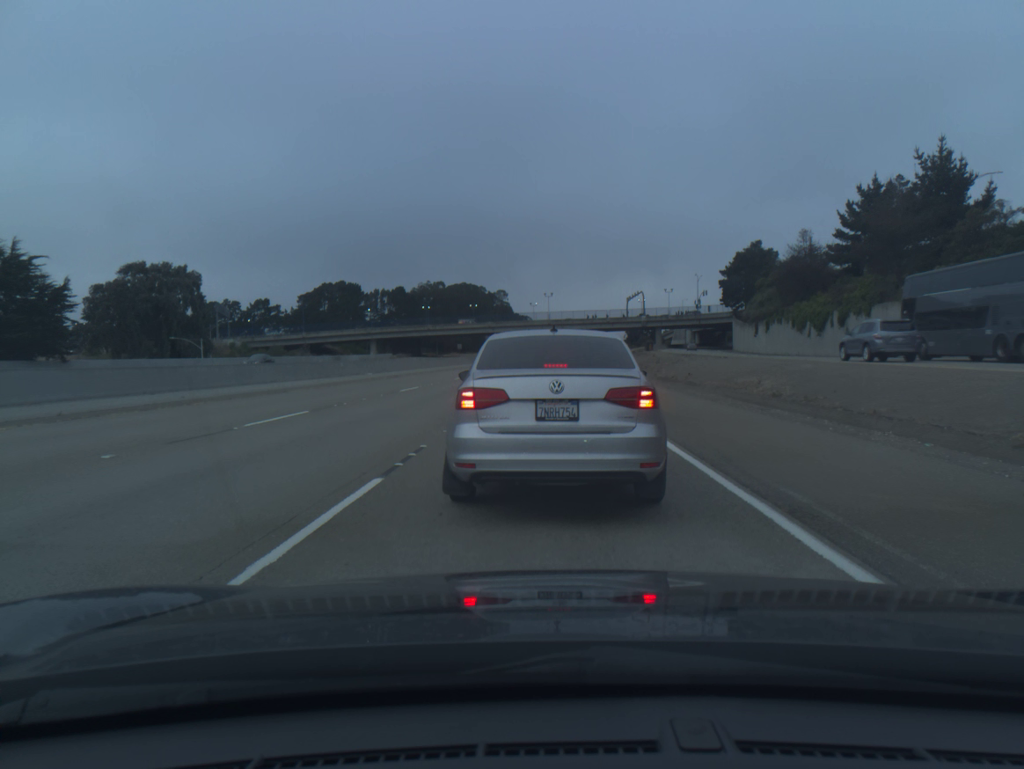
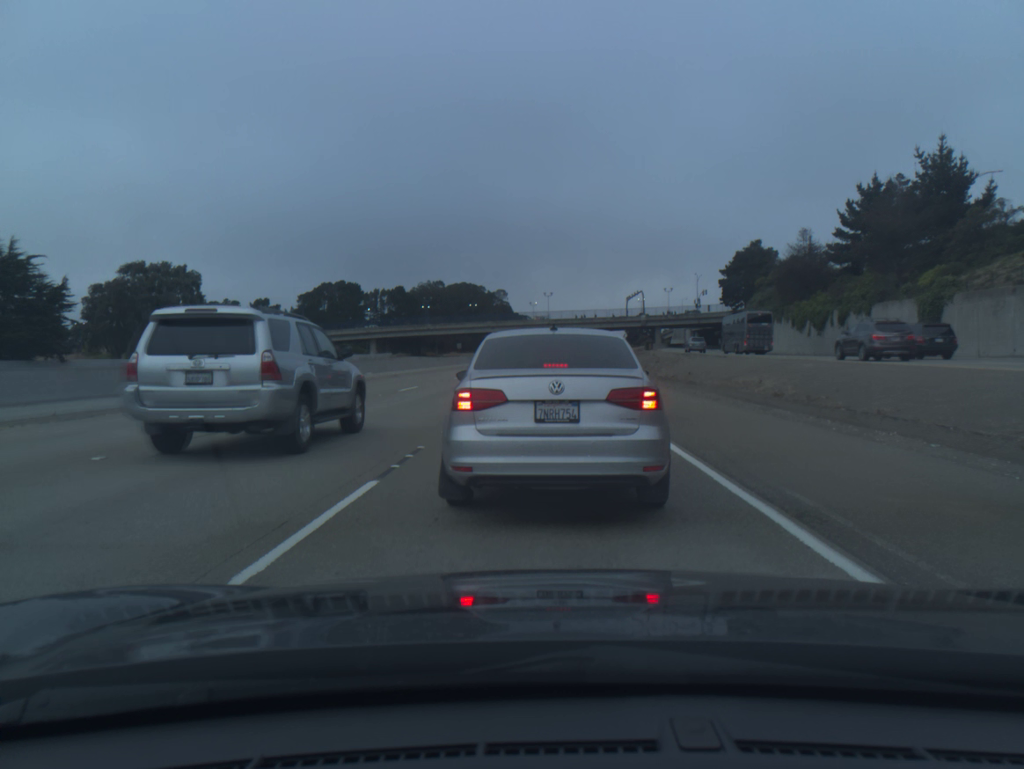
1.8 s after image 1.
(0.0, +0.2) m; 0°
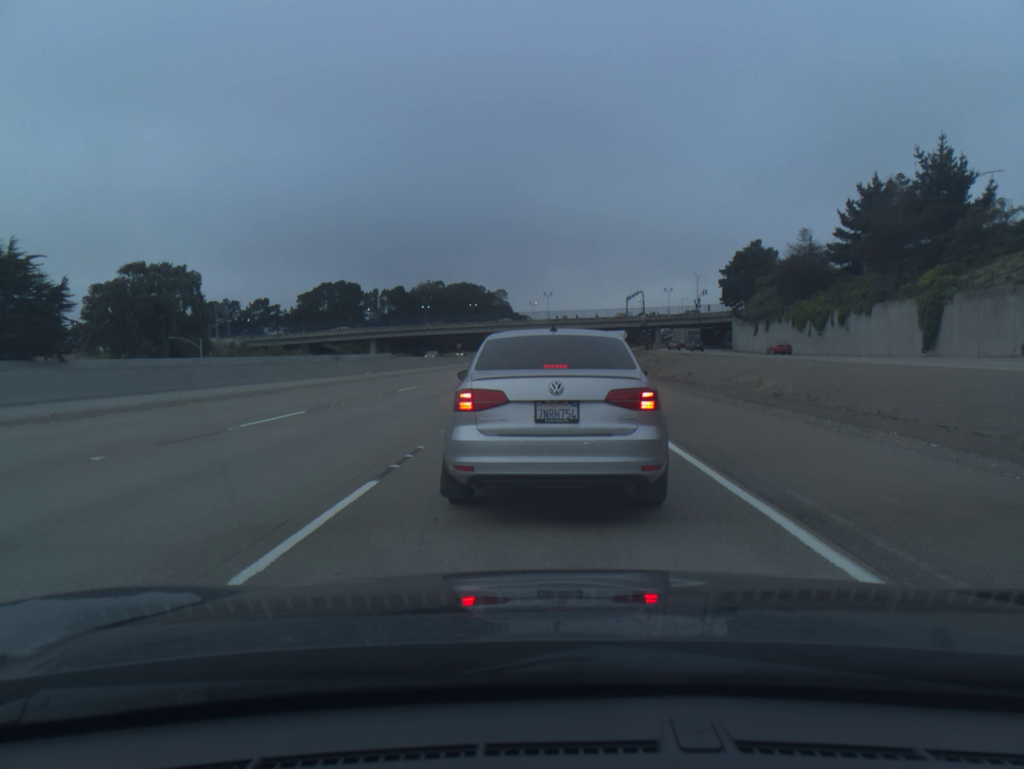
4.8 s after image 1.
(0.0, 0.0) m; 0°
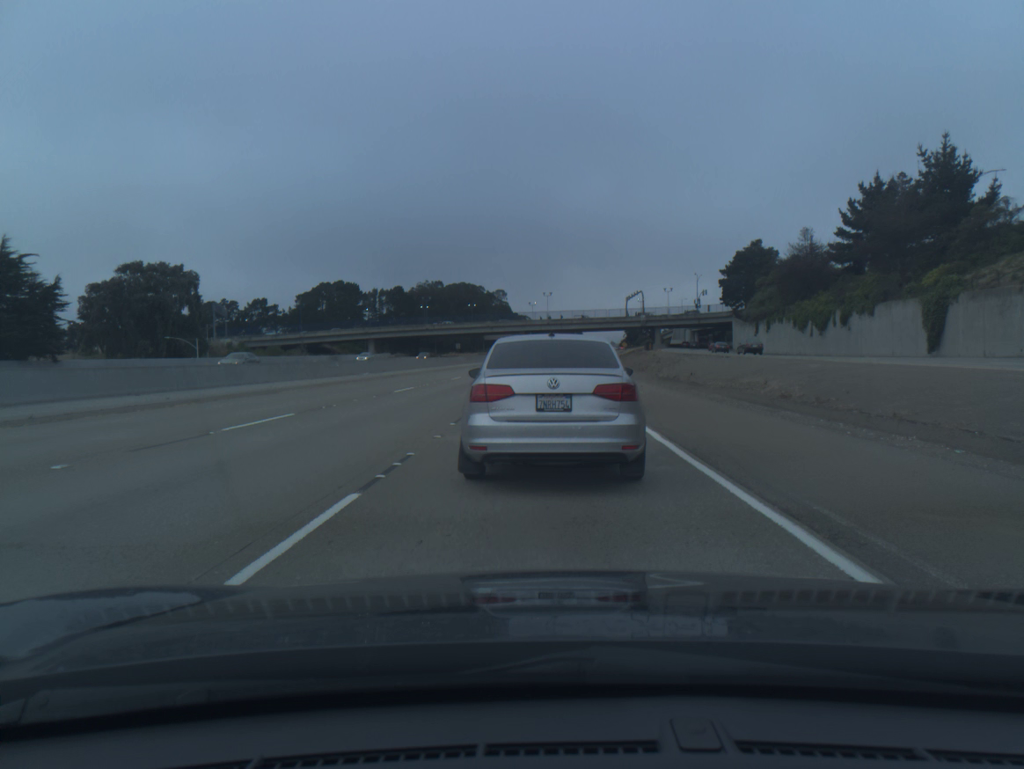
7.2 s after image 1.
(0.0, +0.7) m; 0°
